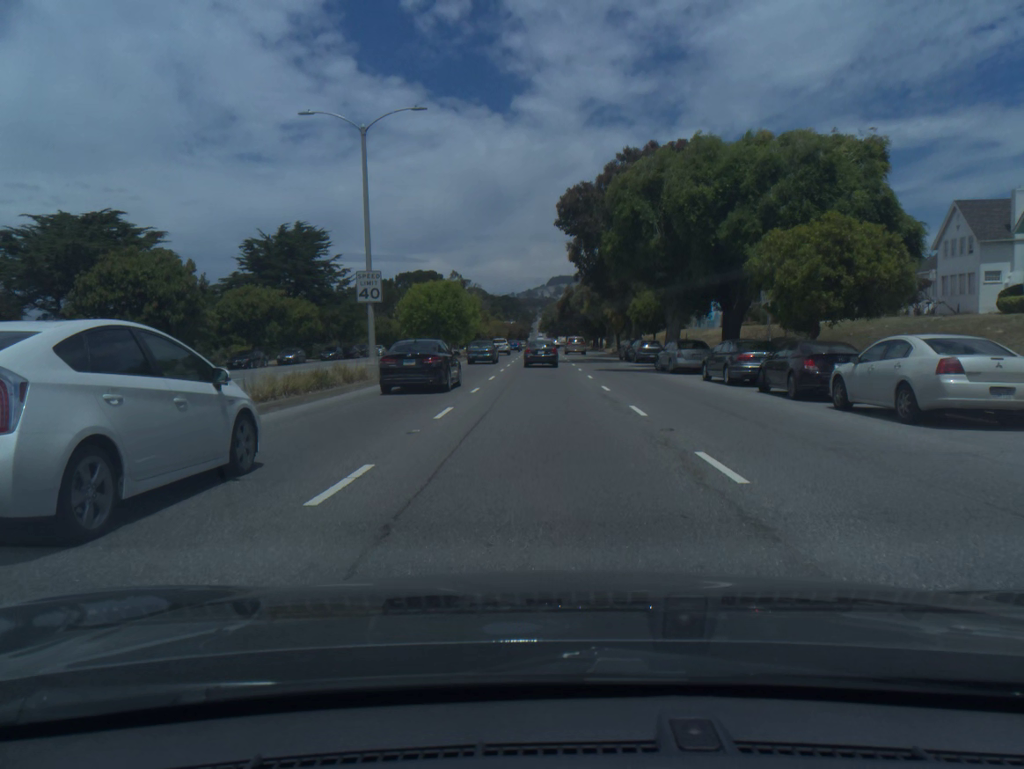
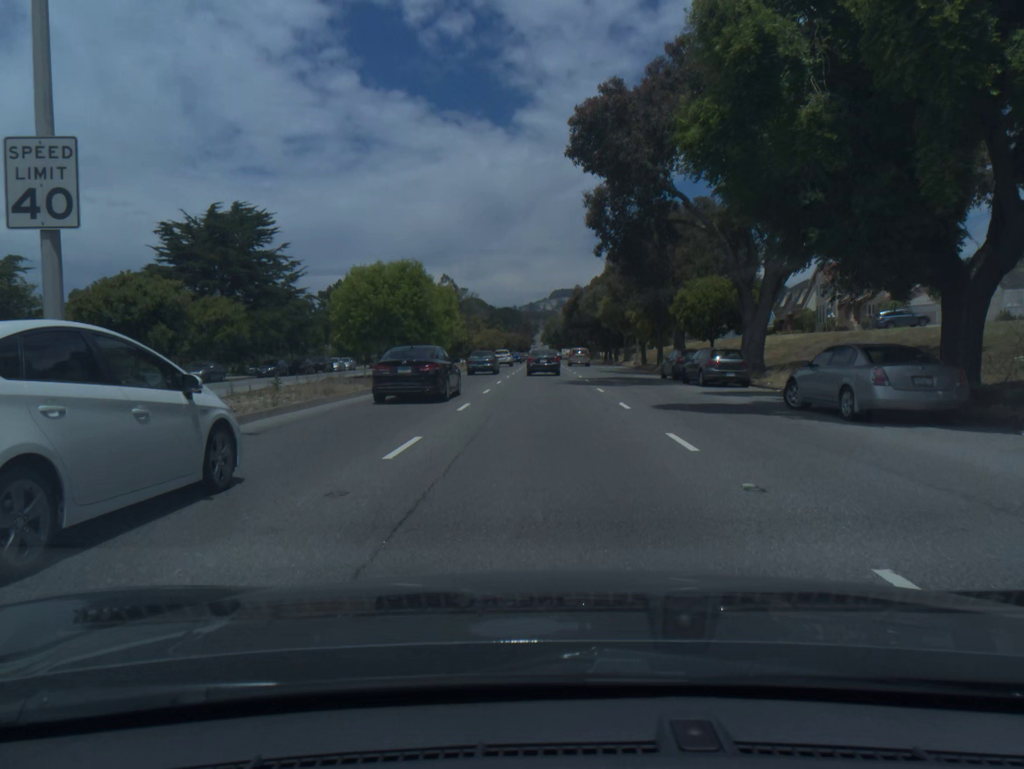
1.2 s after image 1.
(0.0, +19.0) m; 0°
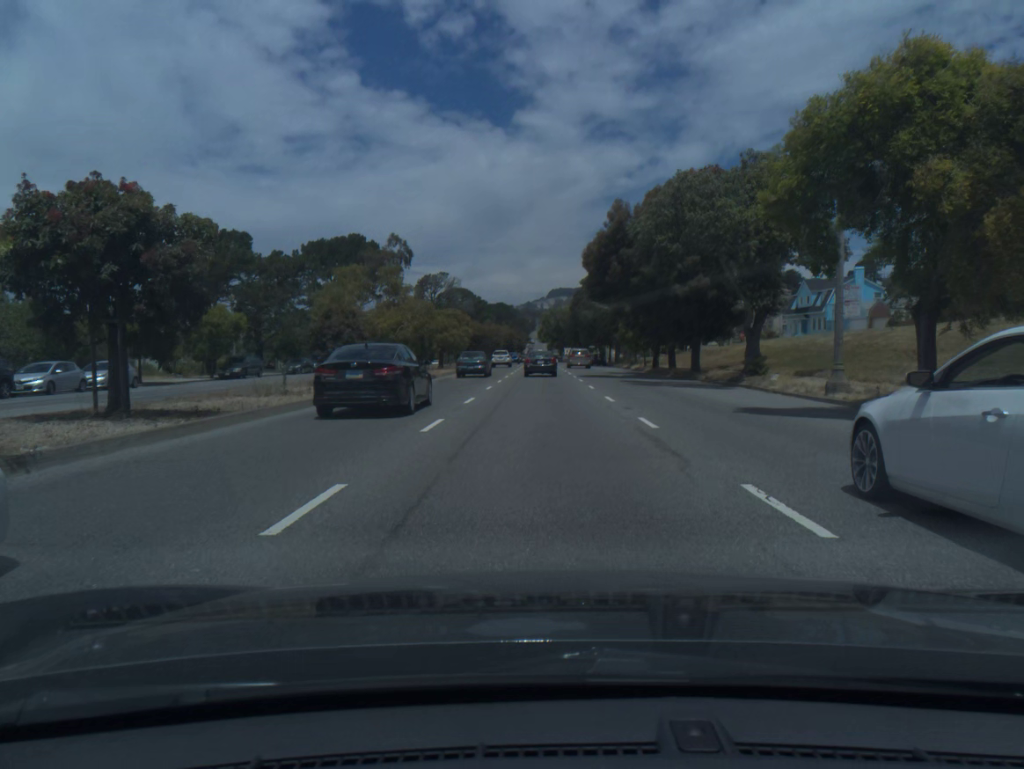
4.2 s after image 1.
(0.0, +48.0) m; 0°
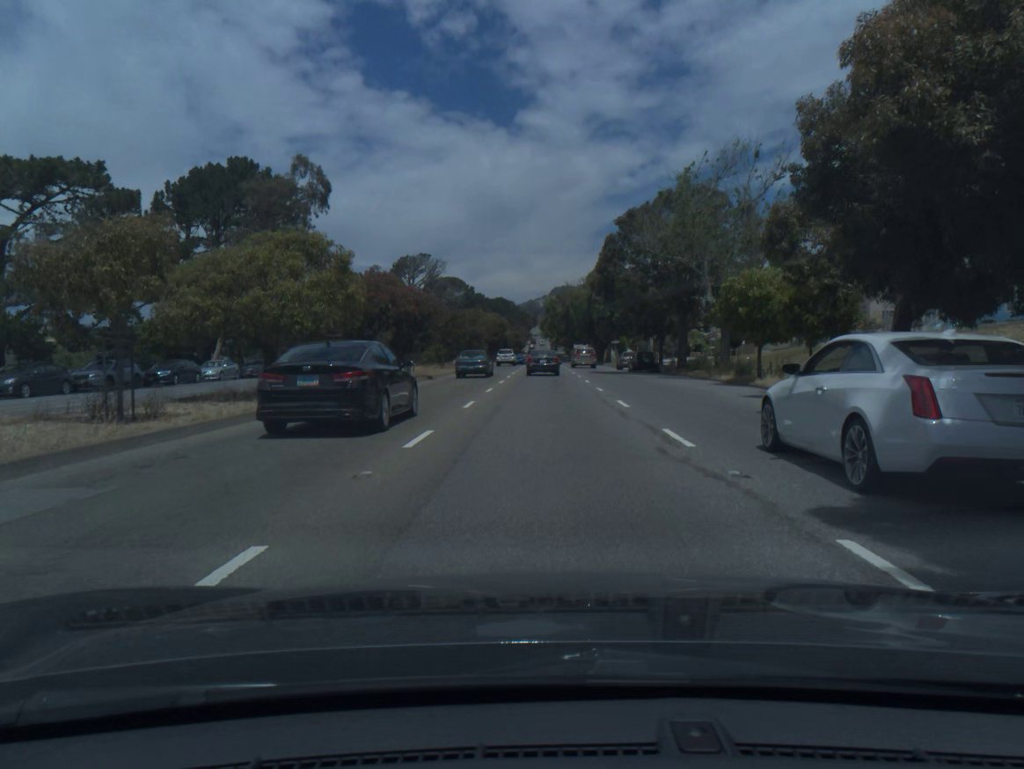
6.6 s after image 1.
(-0.1, +38.4) m; 0°
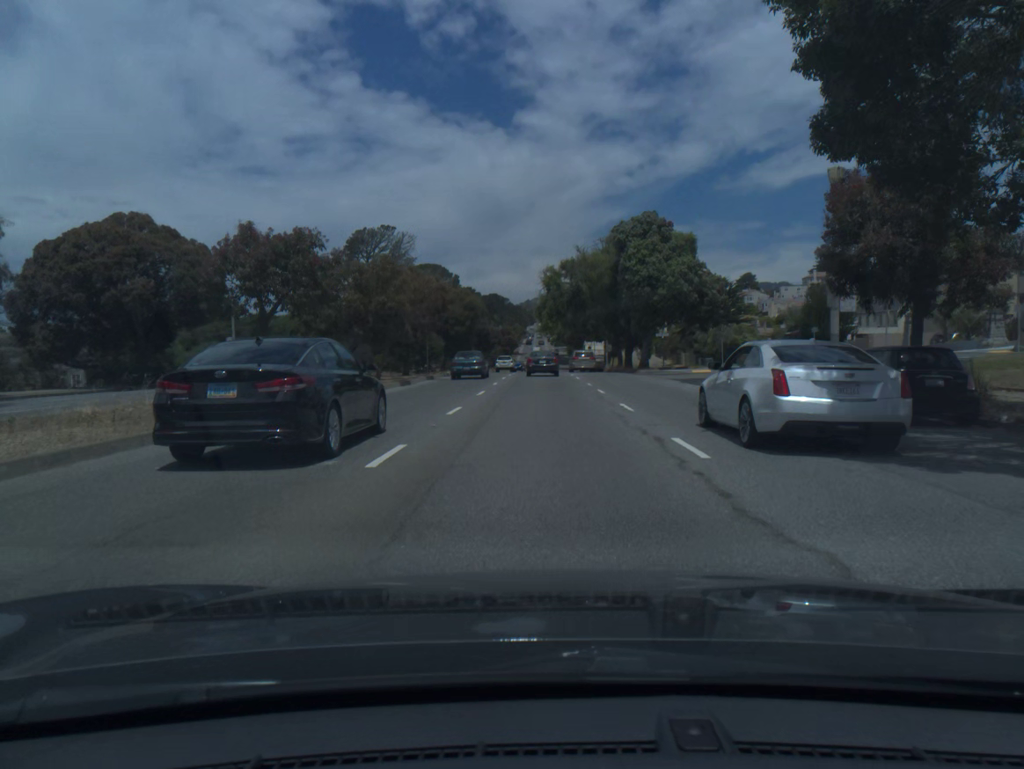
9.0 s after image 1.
(+0.1, +38.4) m; 0°
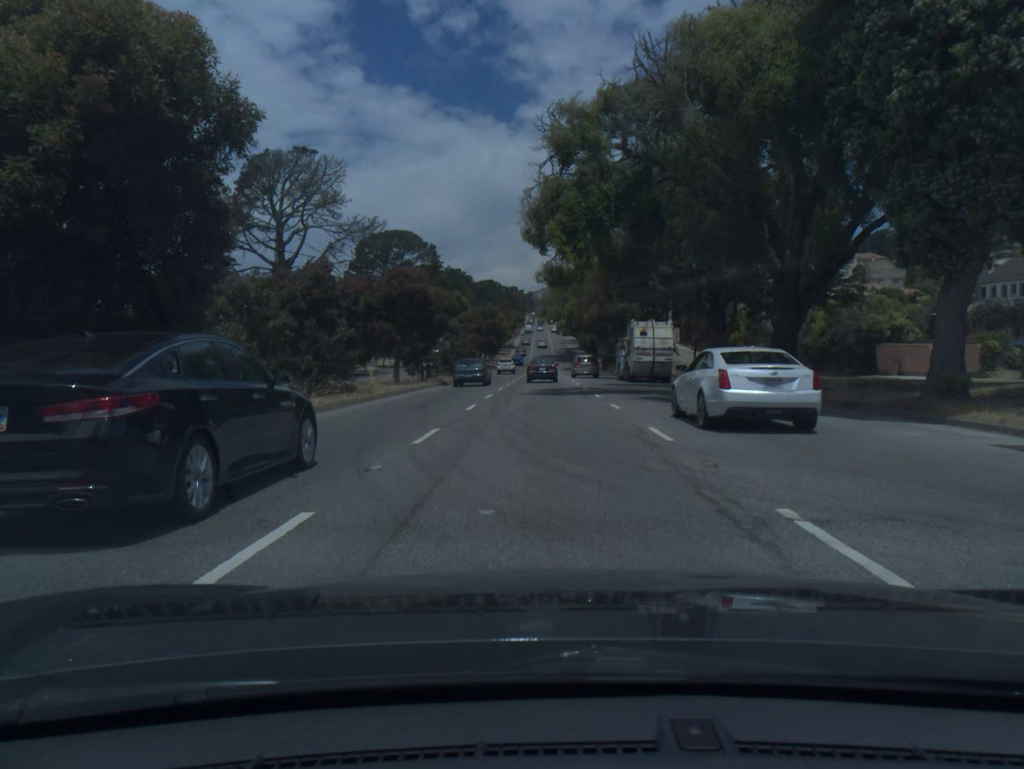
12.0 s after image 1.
(-0.1, +47.9) m; 0°
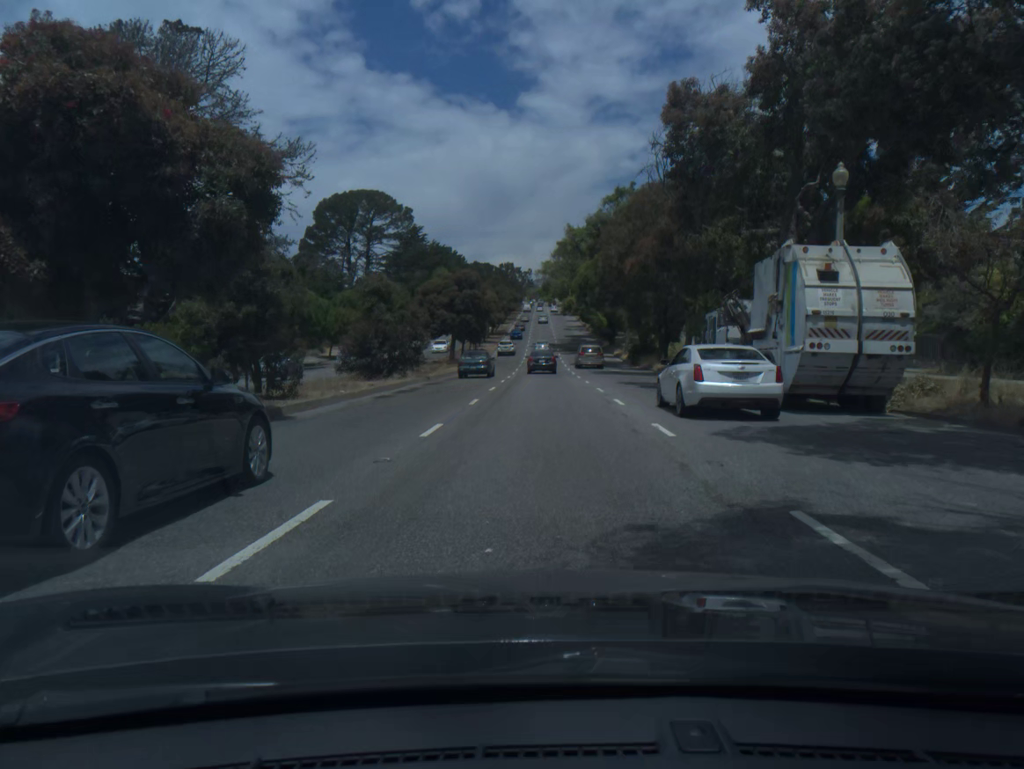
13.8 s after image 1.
(0.0, +28.8) m; 0°
